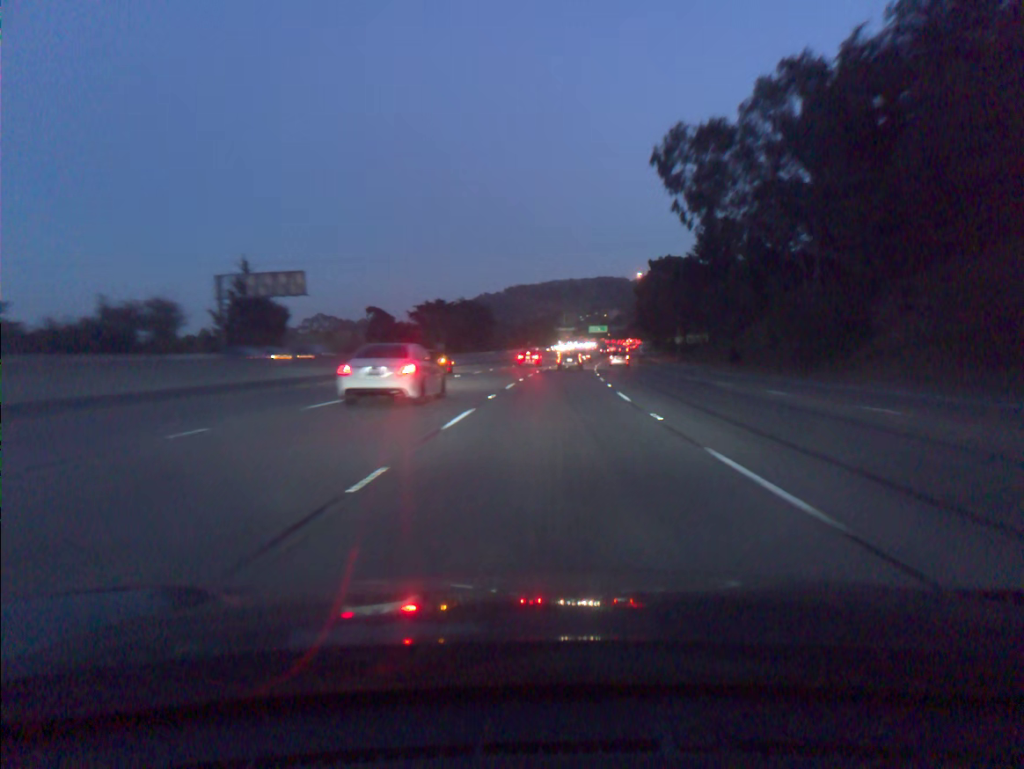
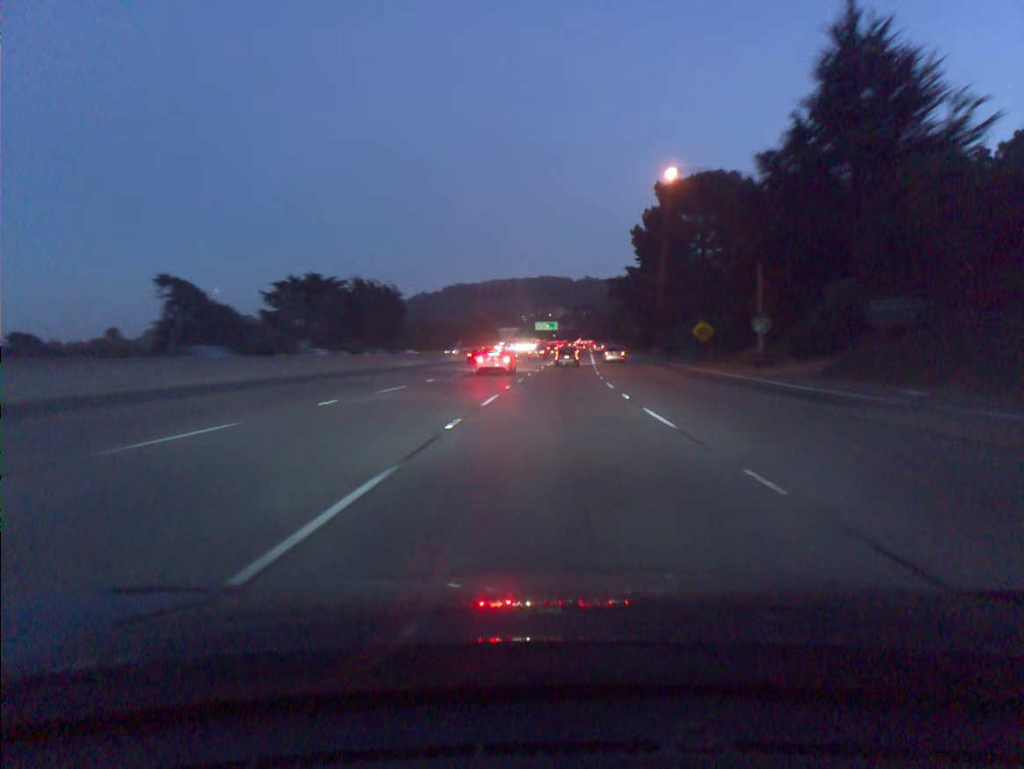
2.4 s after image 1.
(+2.4, +65.6) m; +4°
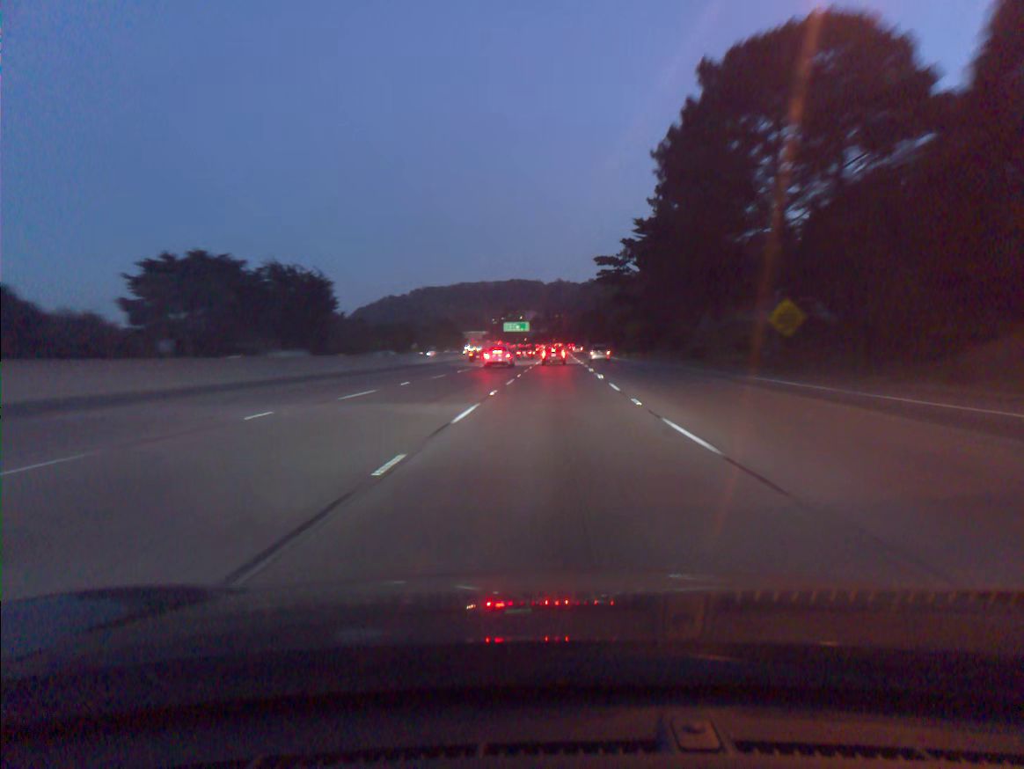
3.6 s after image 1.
(+0.6, +33.1) m; +2°
